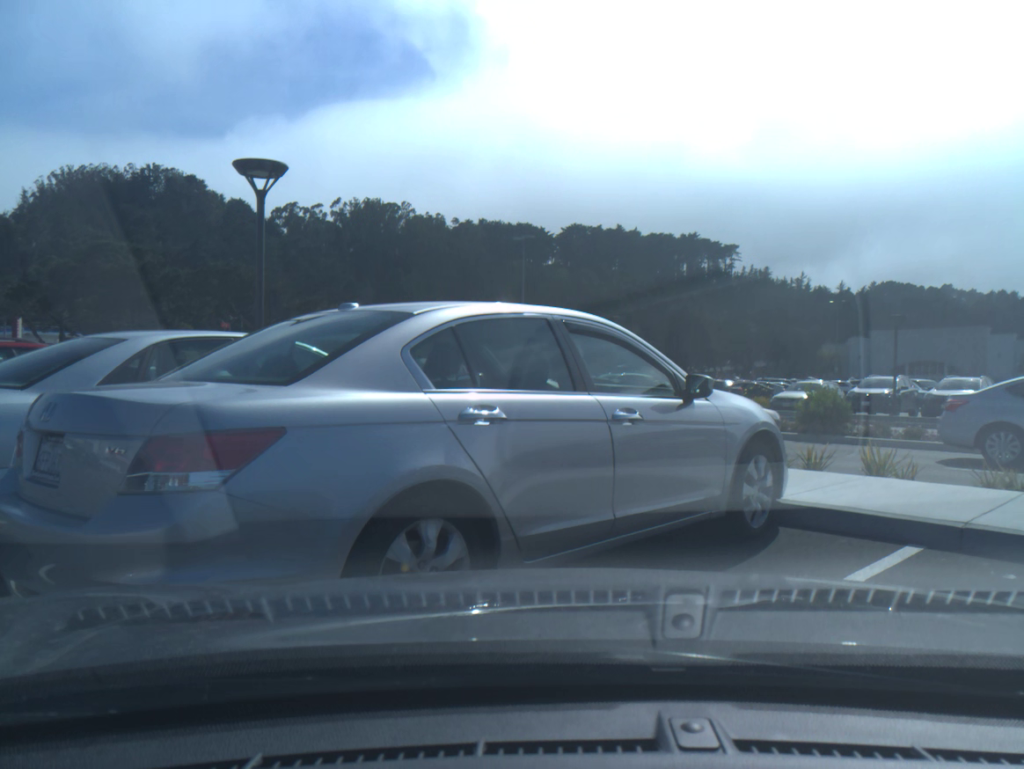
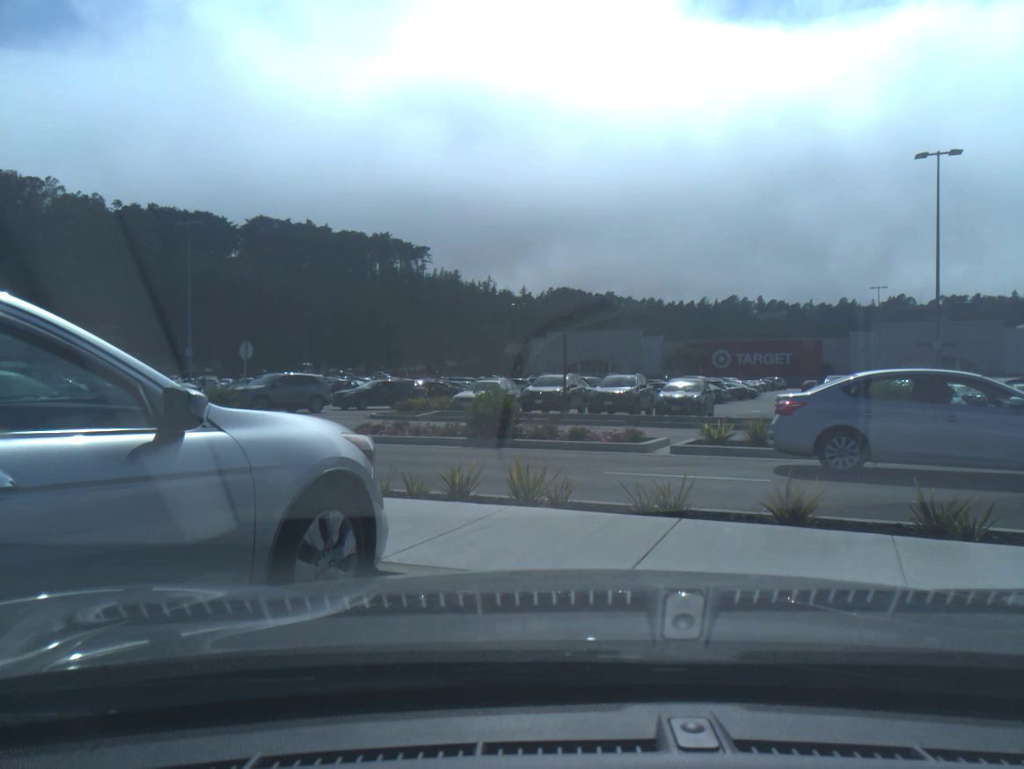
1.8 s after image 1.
(+0.9, +1.8) m; +22°
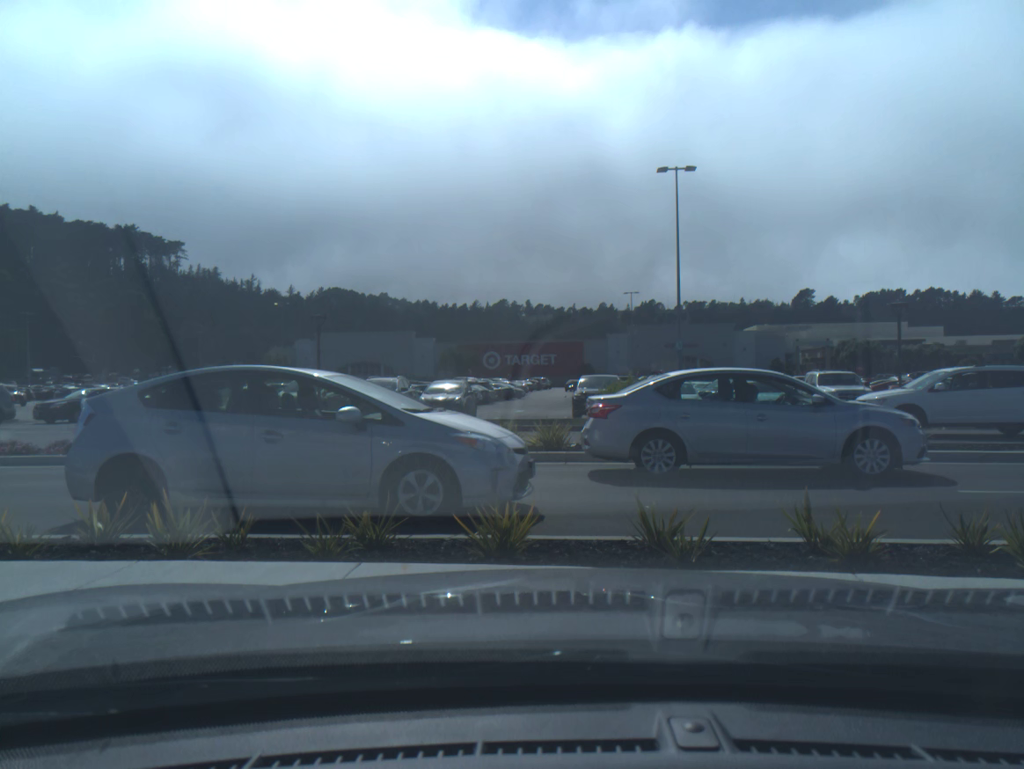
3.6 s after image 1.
(+0.6, +1.0) m; +16°
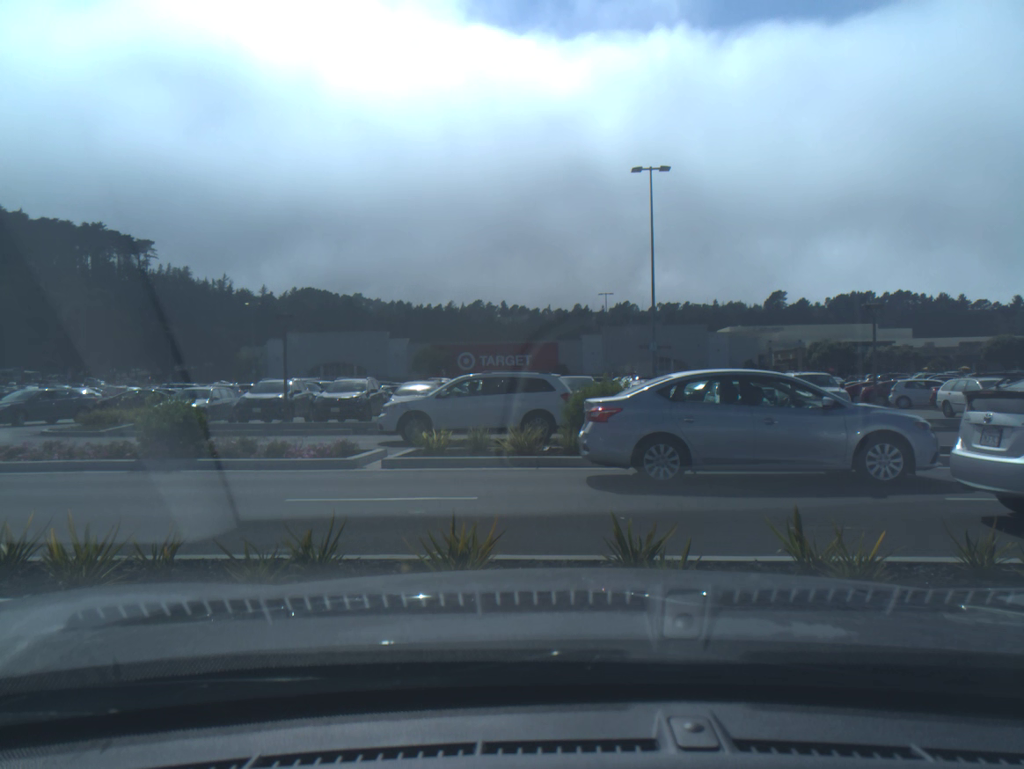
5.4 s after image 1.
(0.0, +0.5) m; +2°
